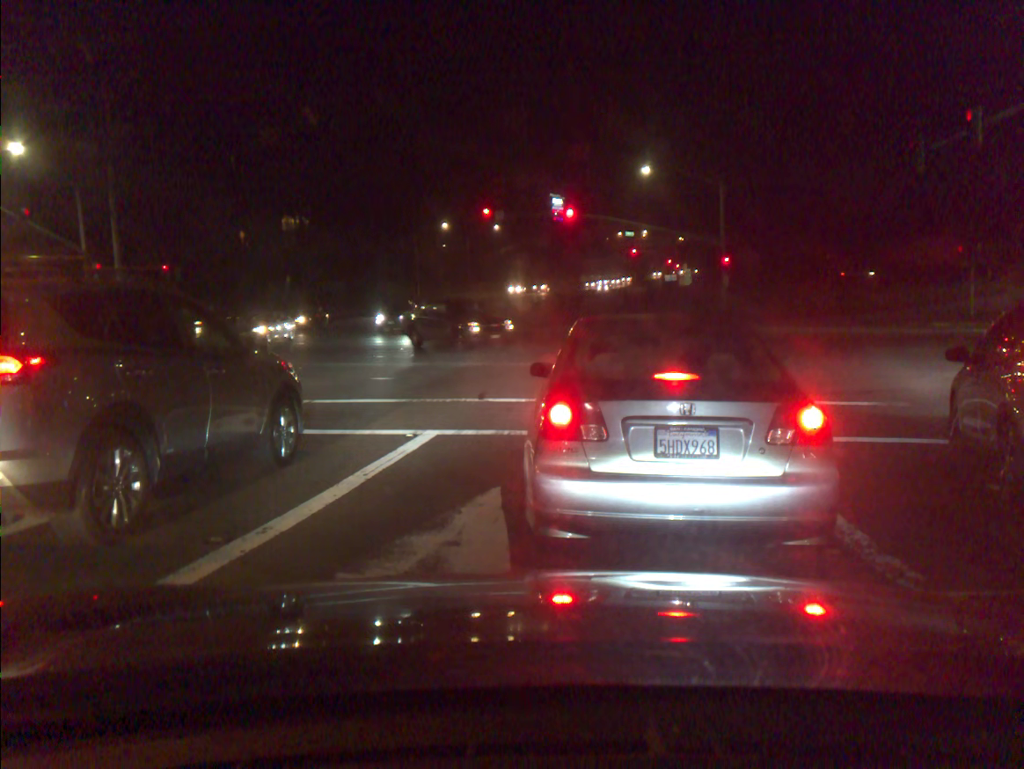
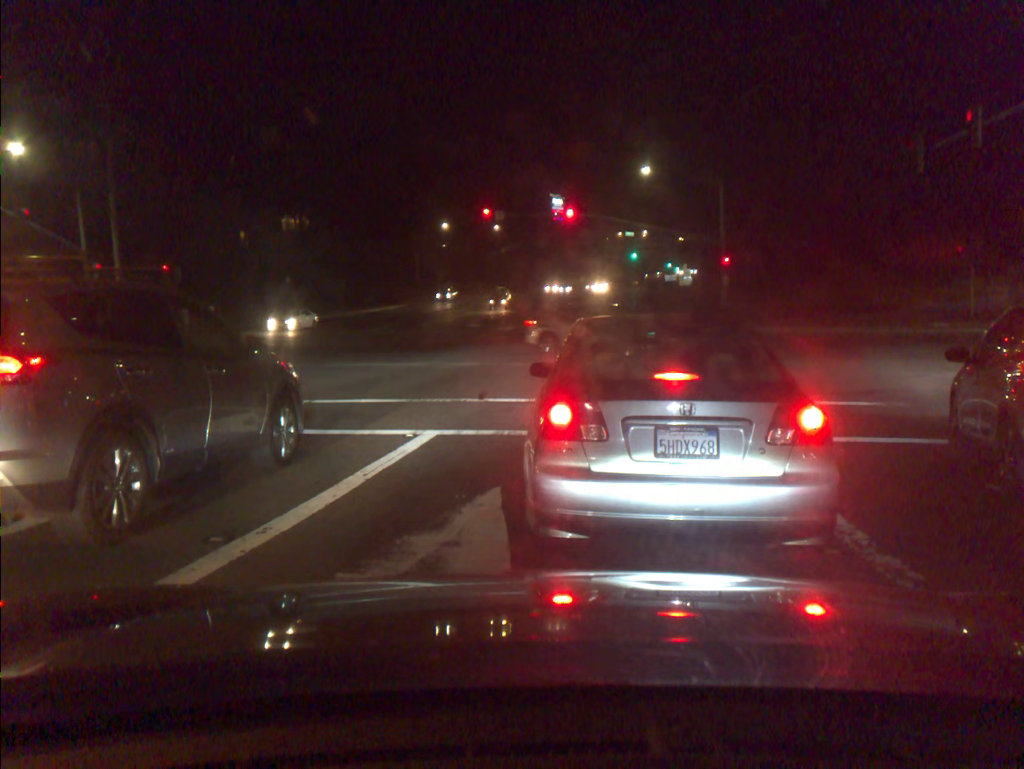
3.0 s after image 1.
(+0.1, 0.0) m; 0°
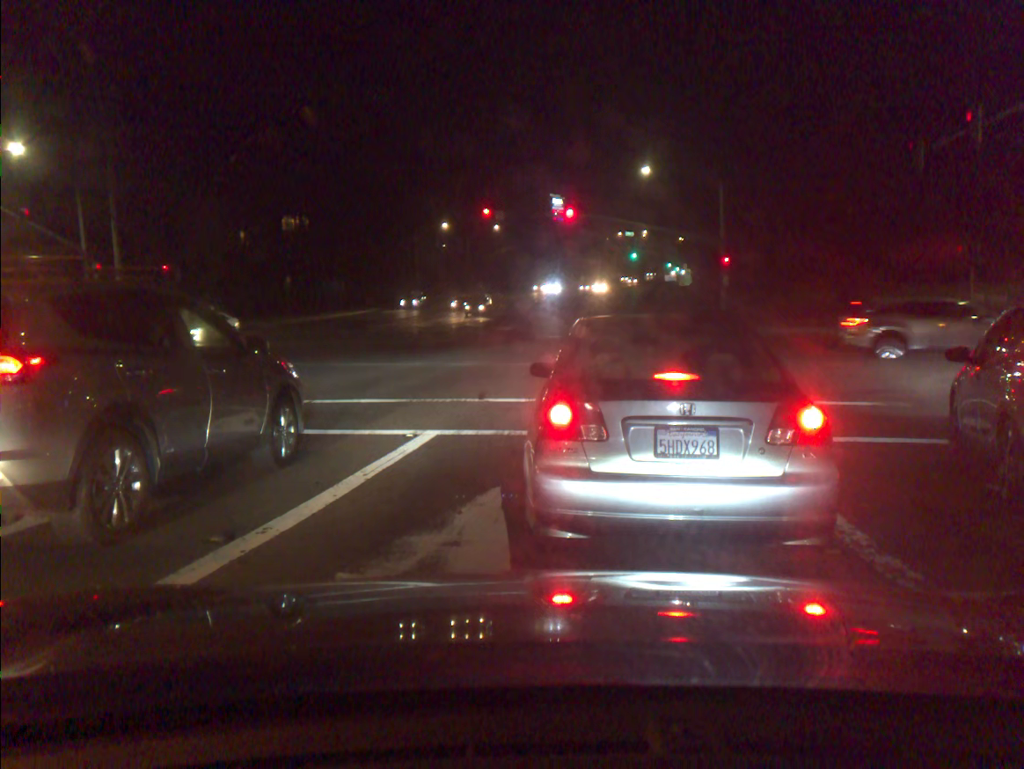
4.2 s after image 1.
(0.0, 0.0) m; 0°
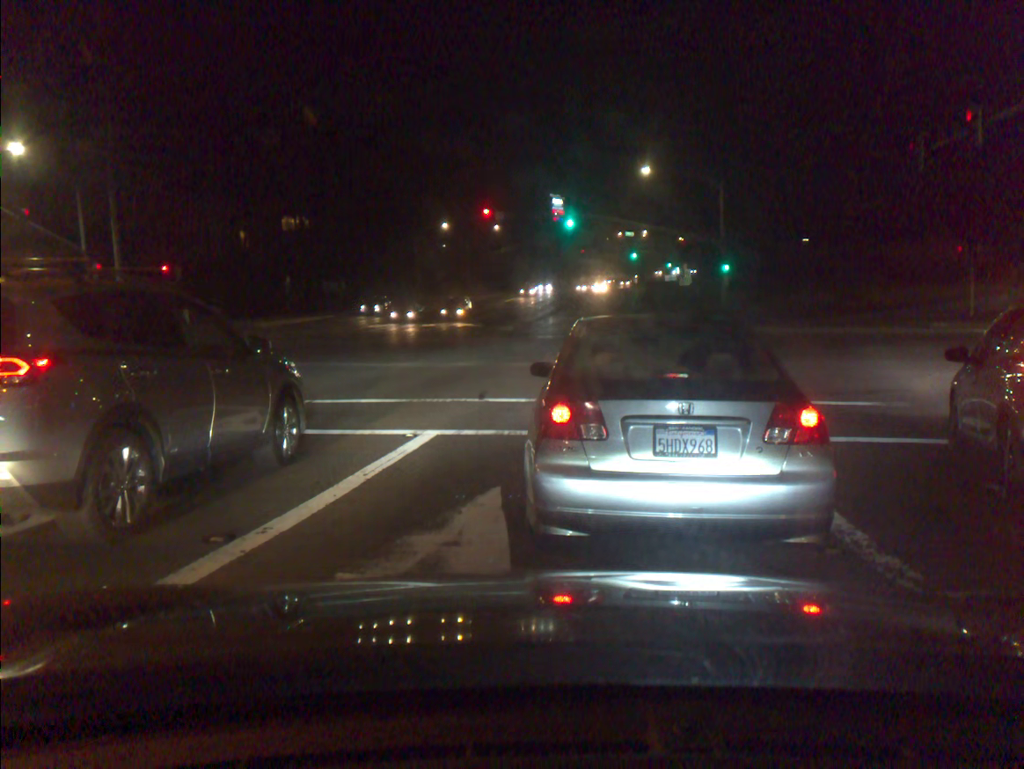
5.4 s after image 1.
(0.0, 0.0) m; 0°
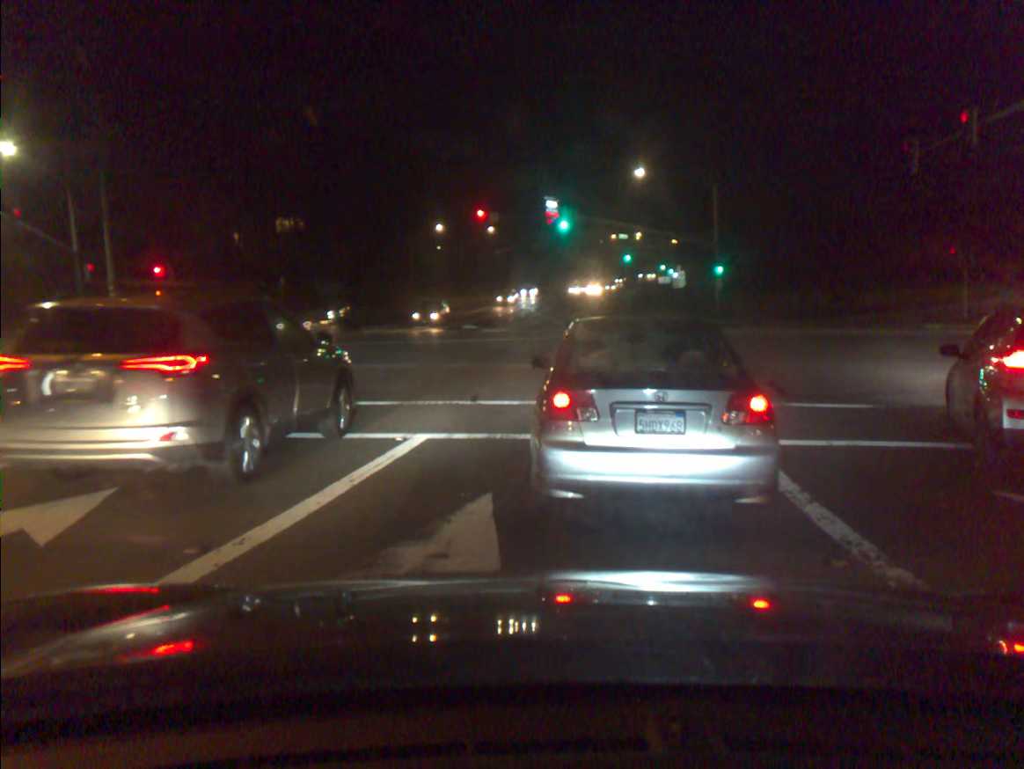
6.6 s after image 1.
(0.0, +0.2) m; 0°
